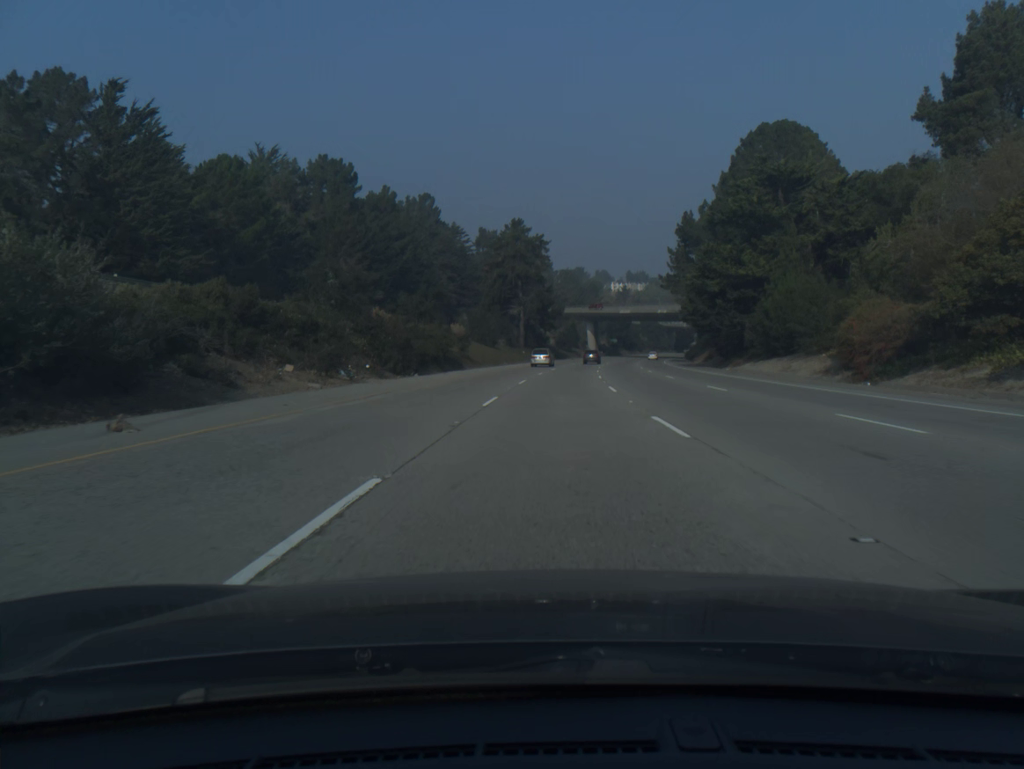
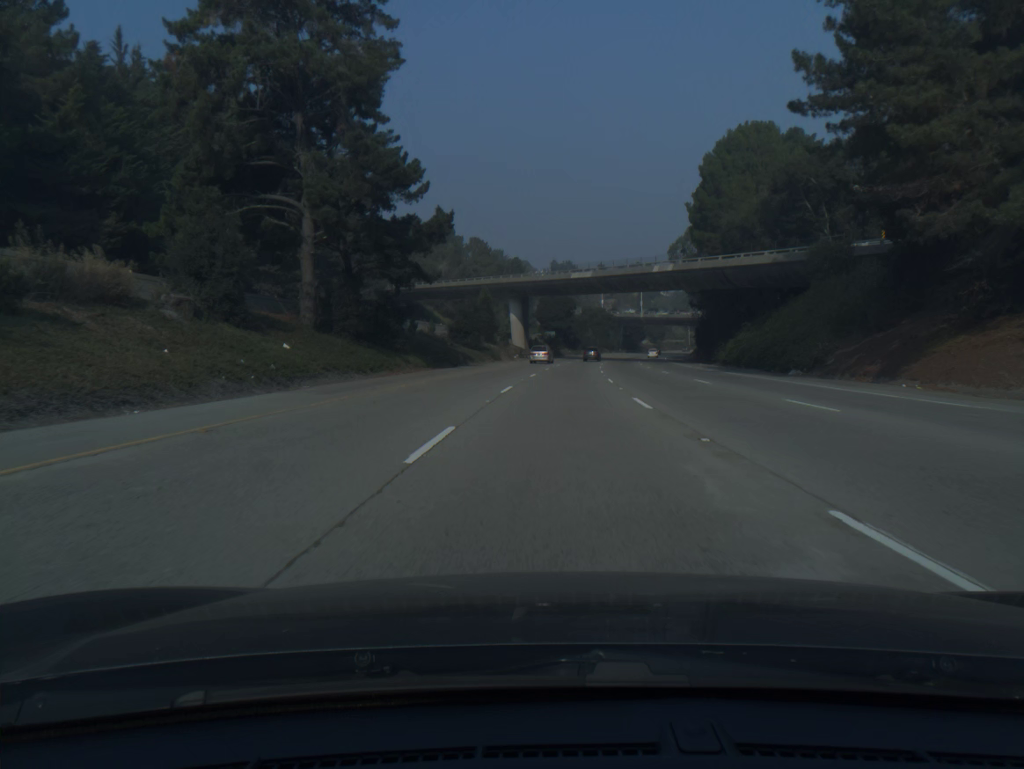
(+4.1, +82.6) m; +6°
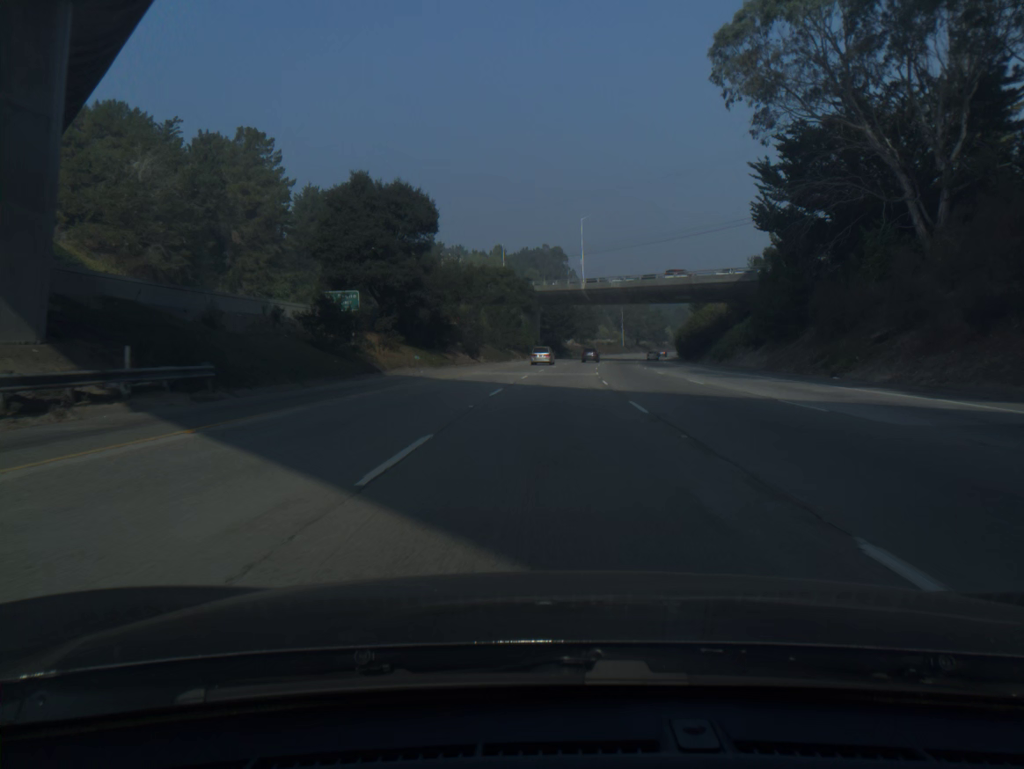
(+7.0, +103.0) m; +7°
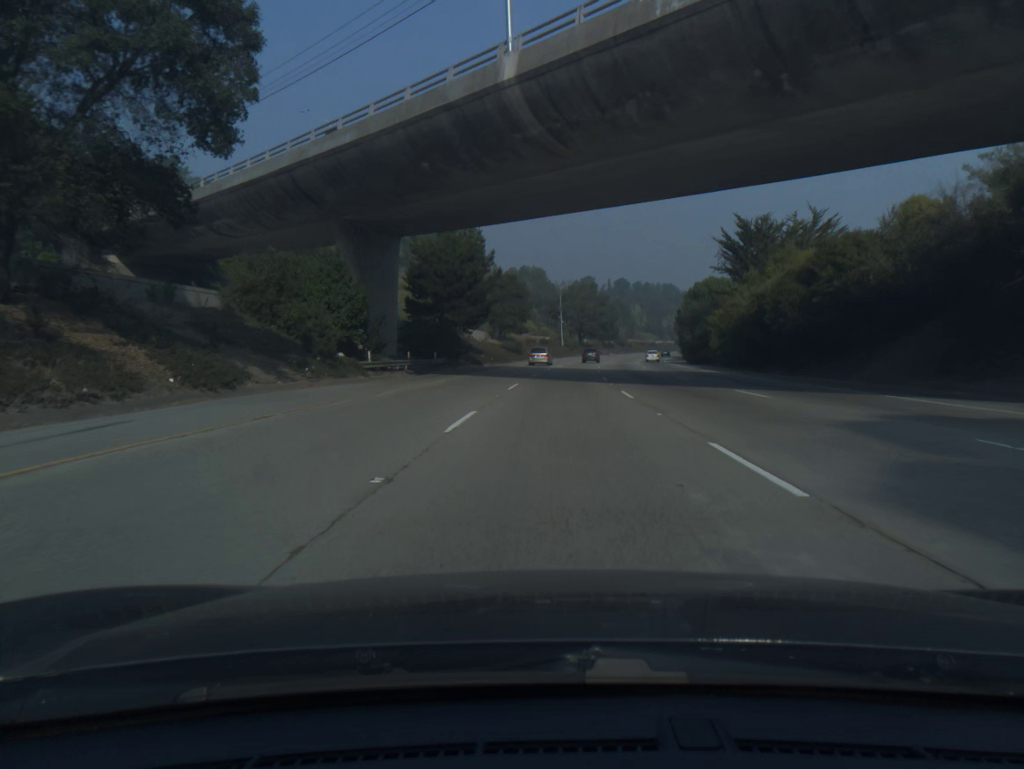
(+3.9, +82.5) m; +6°
